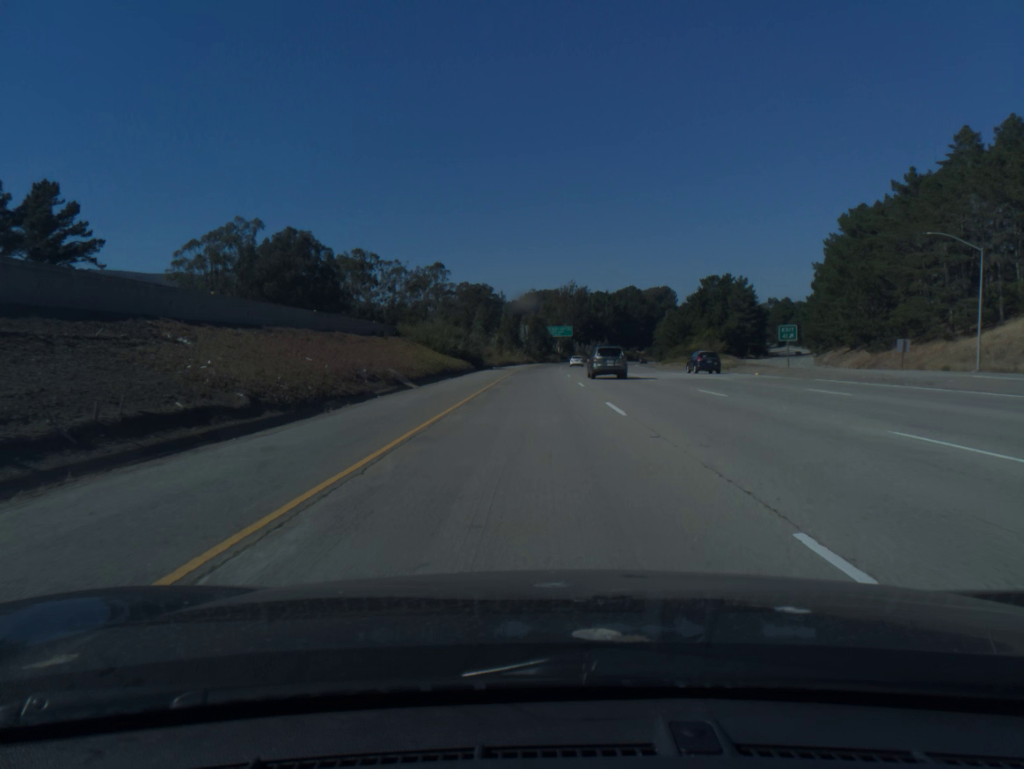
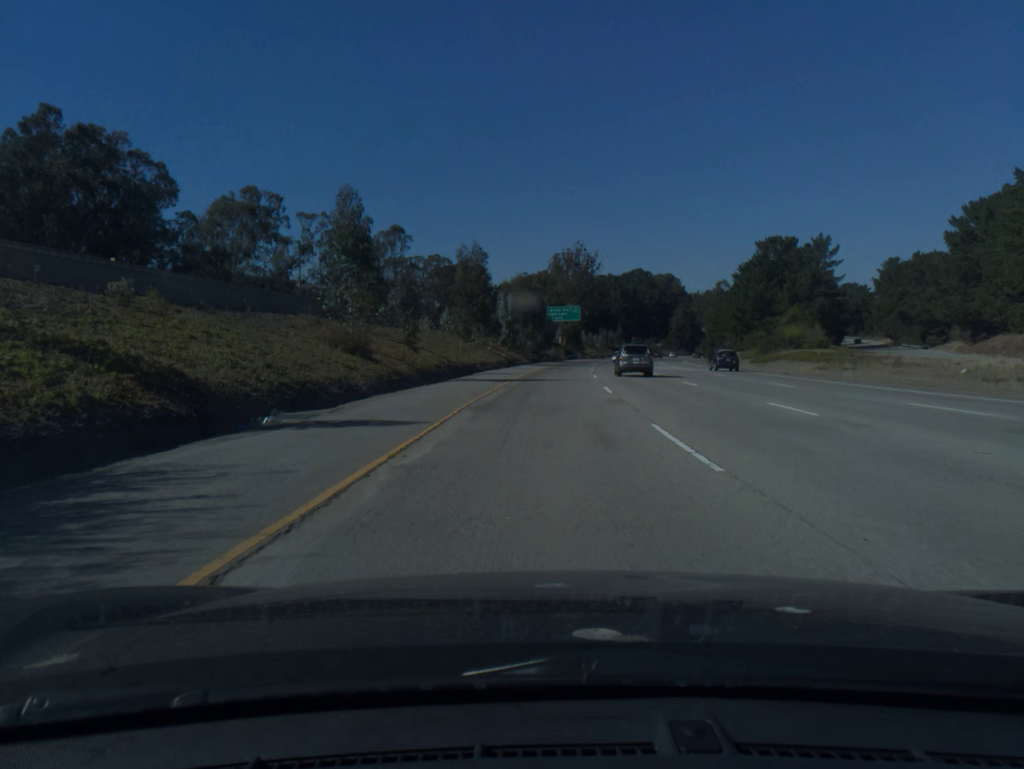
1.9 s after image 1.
(-0.1, +65.2) m; 0°
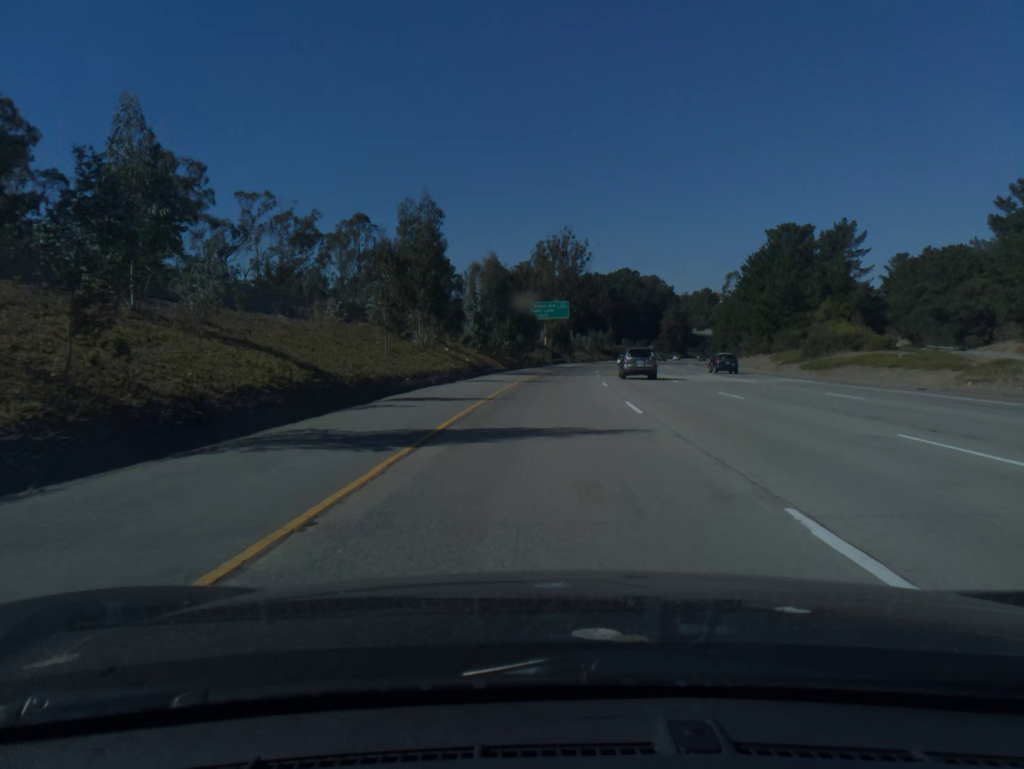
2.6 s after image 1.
(+0.2, +21.8) m; +1°
